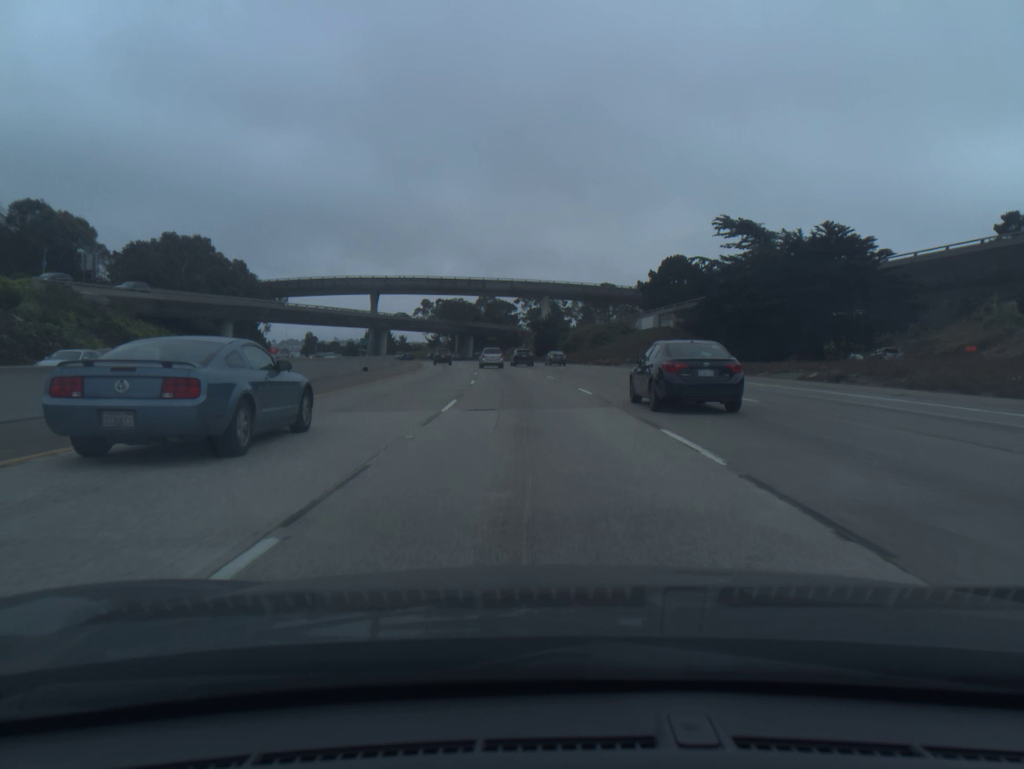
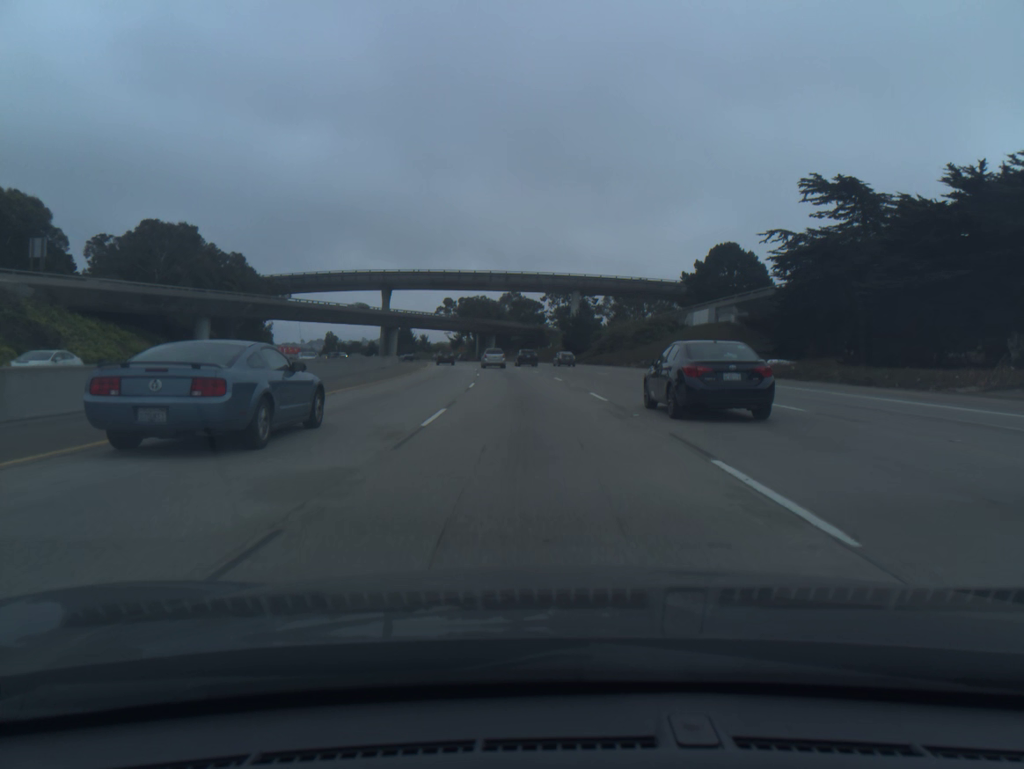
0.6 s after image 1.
(-0.3, +17.8) m; -2°
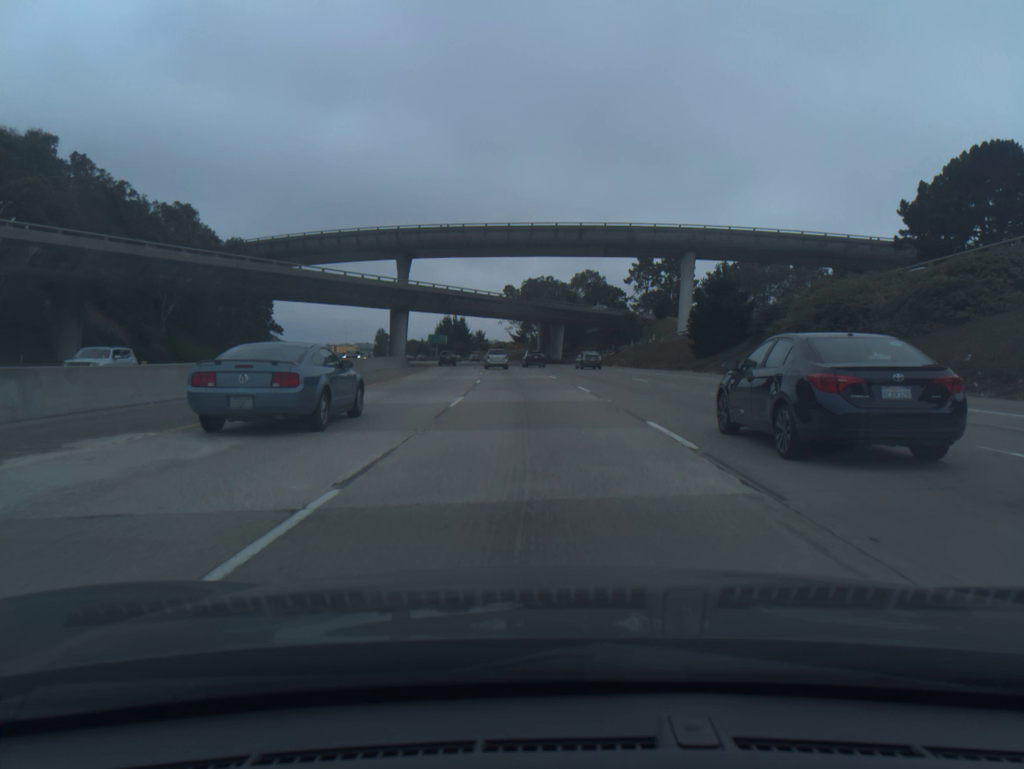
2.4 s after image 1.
(-2.5, +53.5) m; -5°
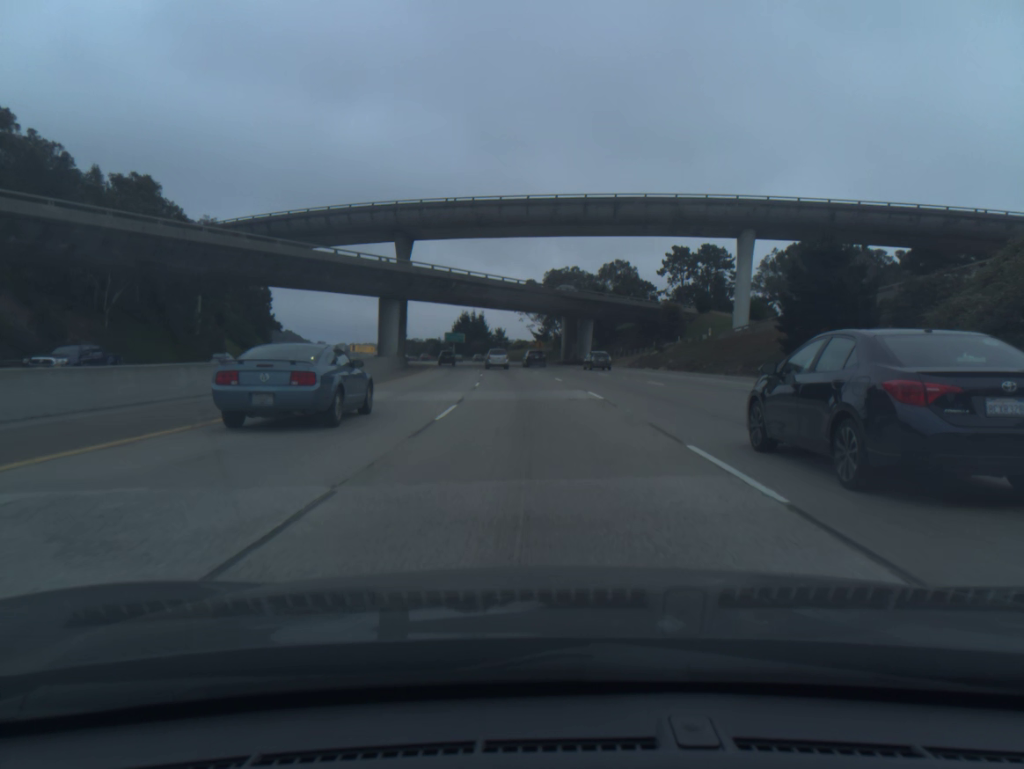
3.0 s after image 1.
(-0.2, +17.9) m; -2°
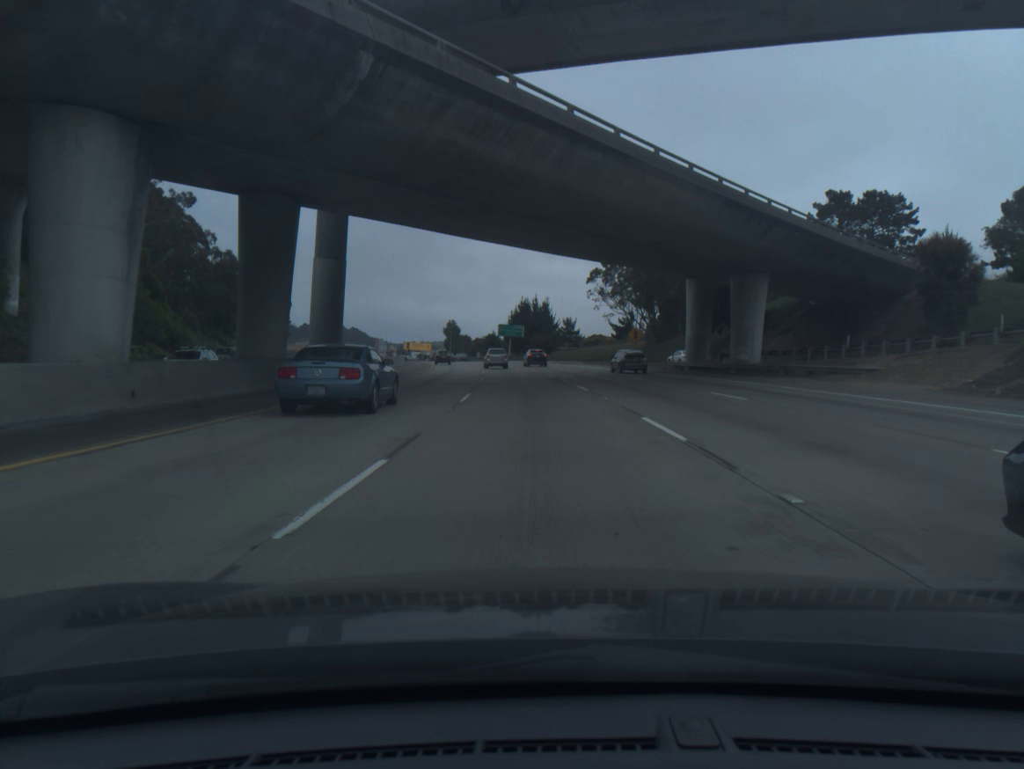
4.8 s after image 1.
(-2.4, +53.6) m; -5°
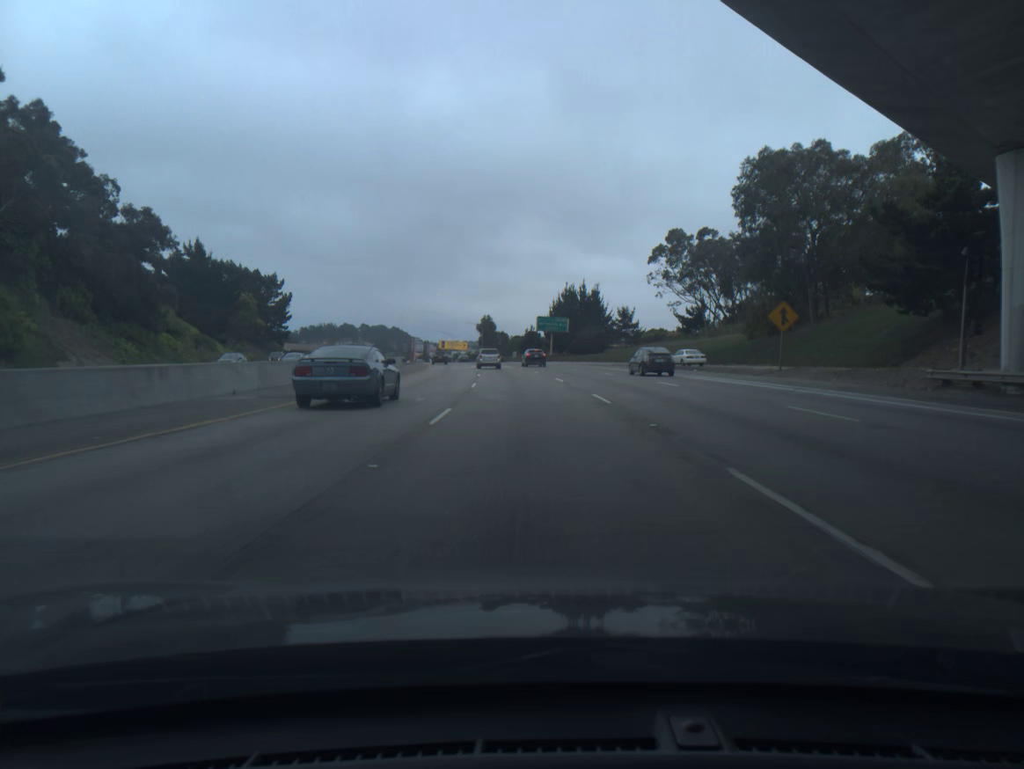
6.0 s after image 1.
(-0.9, +35.8) m; -3°
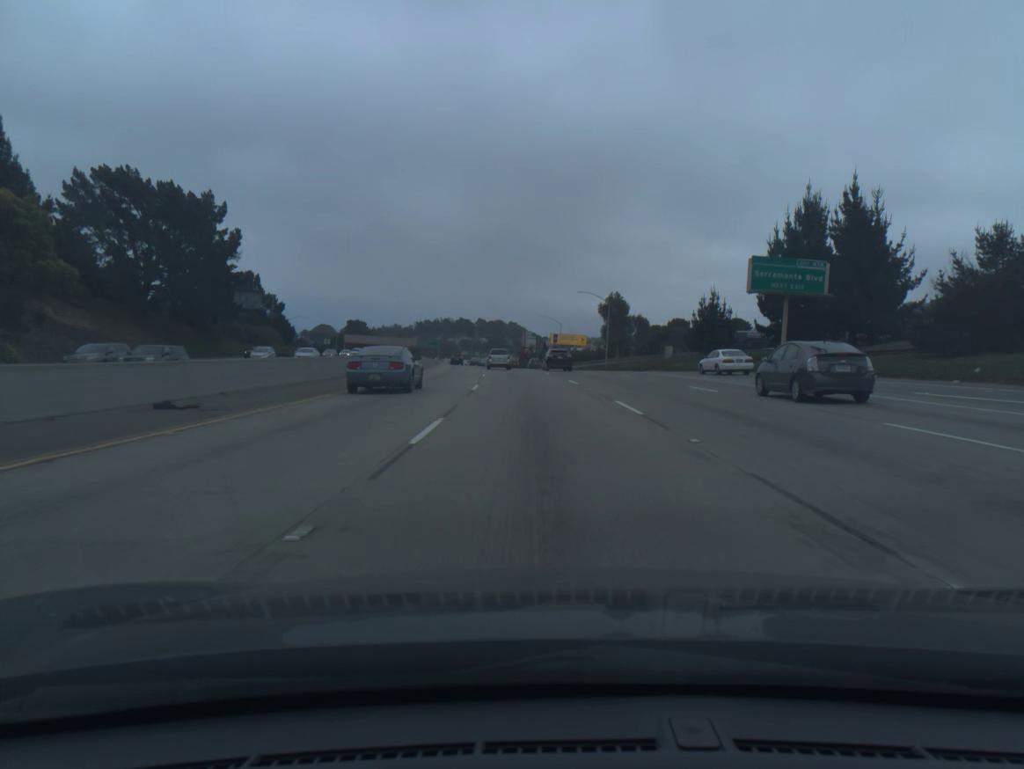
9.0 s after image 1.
(-7.2, +90.3) m; -9°
